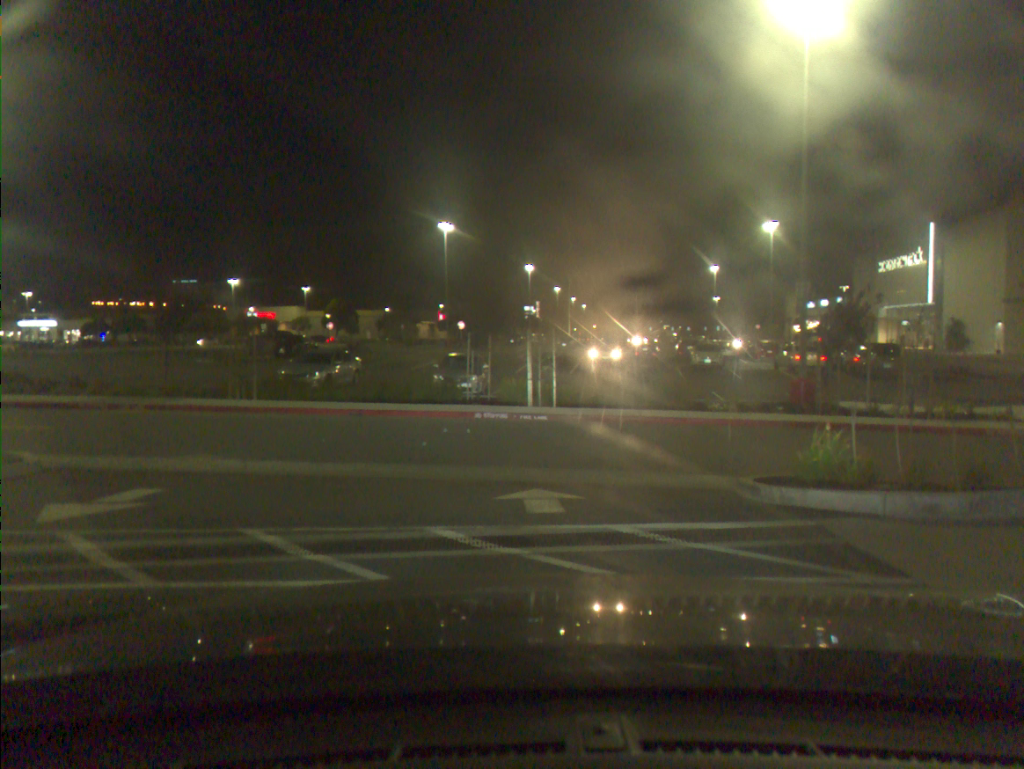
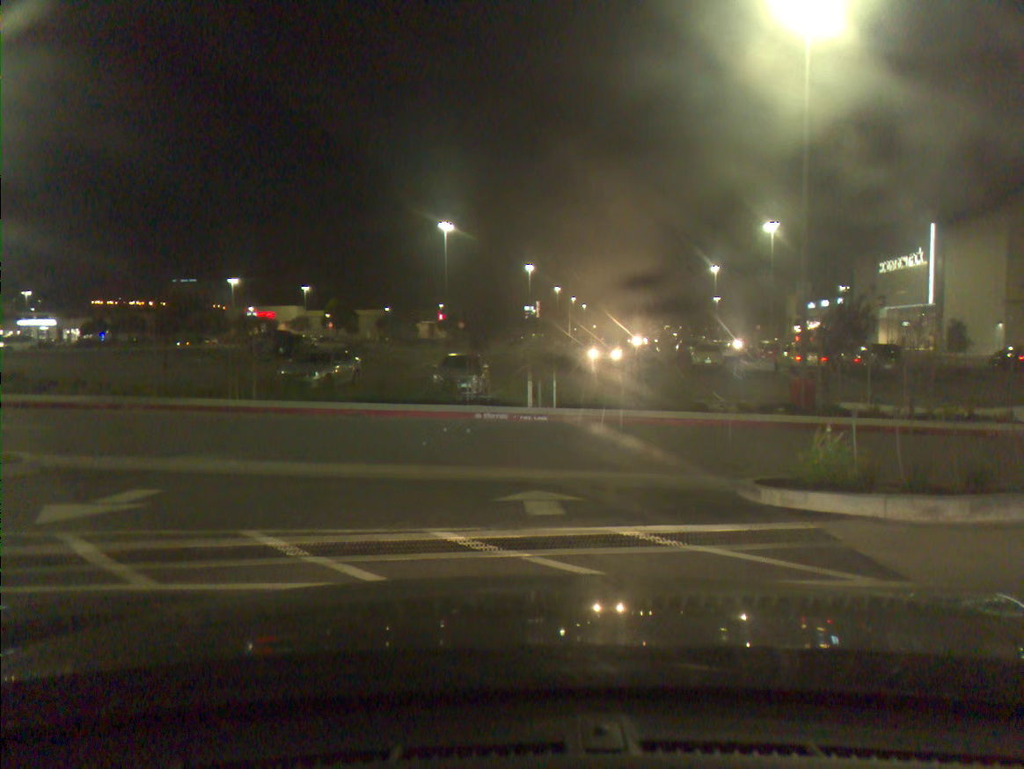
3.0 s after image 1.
(0.0, 0.0) m; 0°
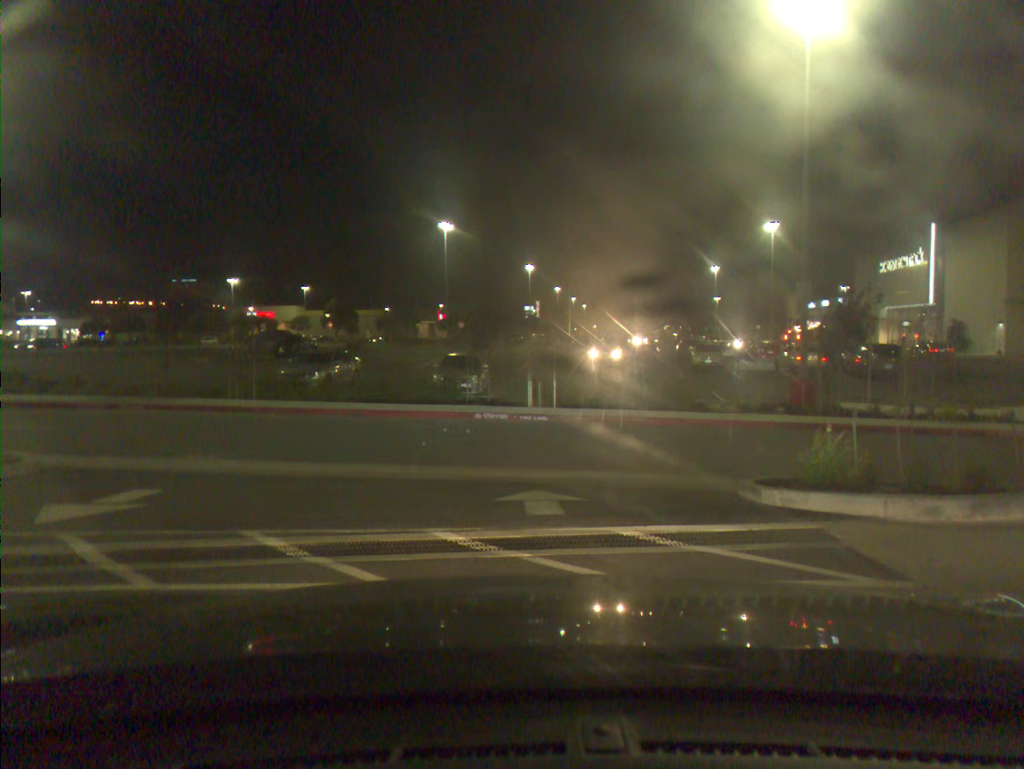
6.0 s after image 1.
(0.0, -0.1) m; 0°
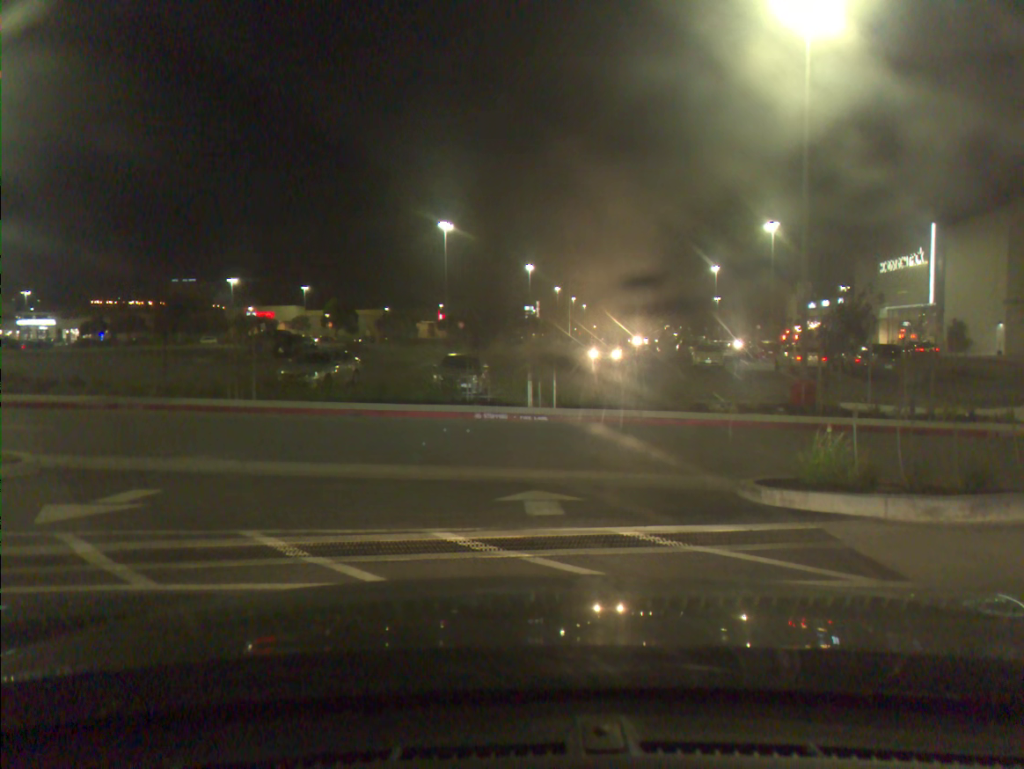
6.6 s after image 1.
(0.0, 0.0) m; 0°
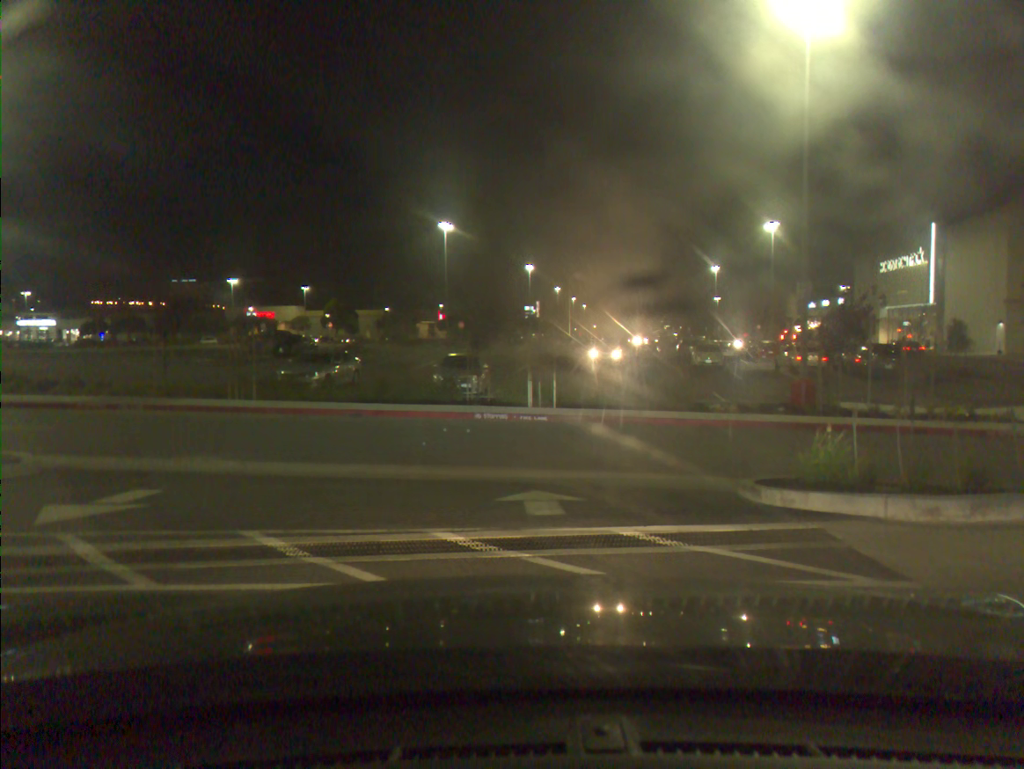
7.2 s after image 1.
(0.0, 0.0) m; 0°
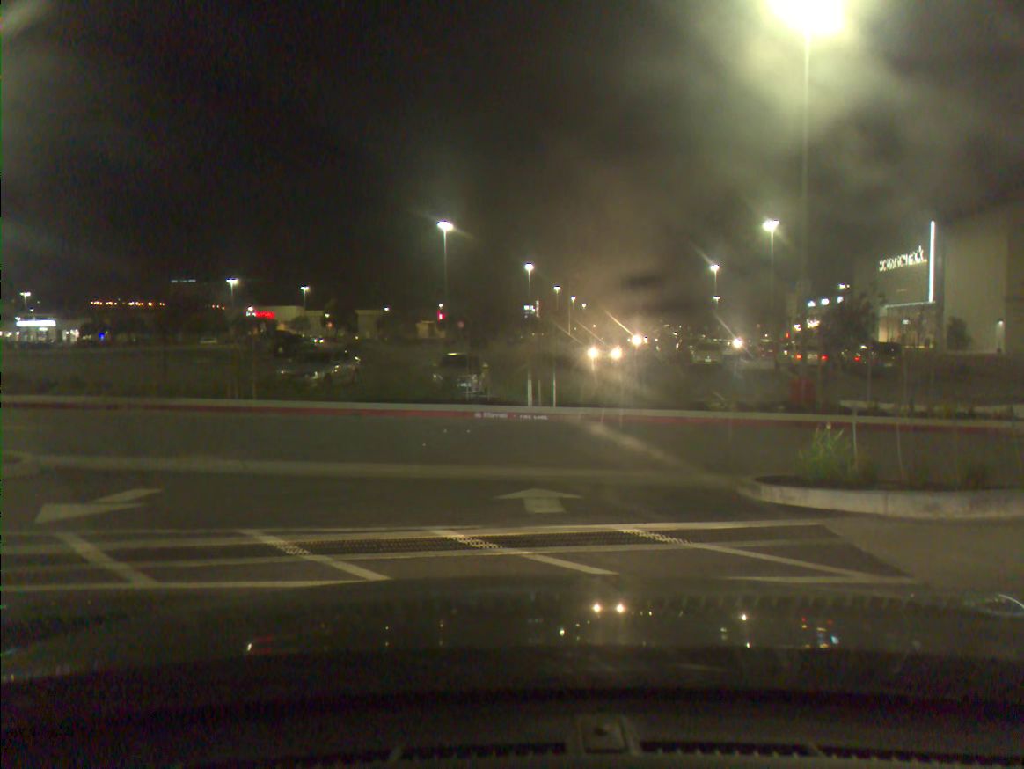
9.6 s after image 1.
(0.0, 0.0) m; 0°
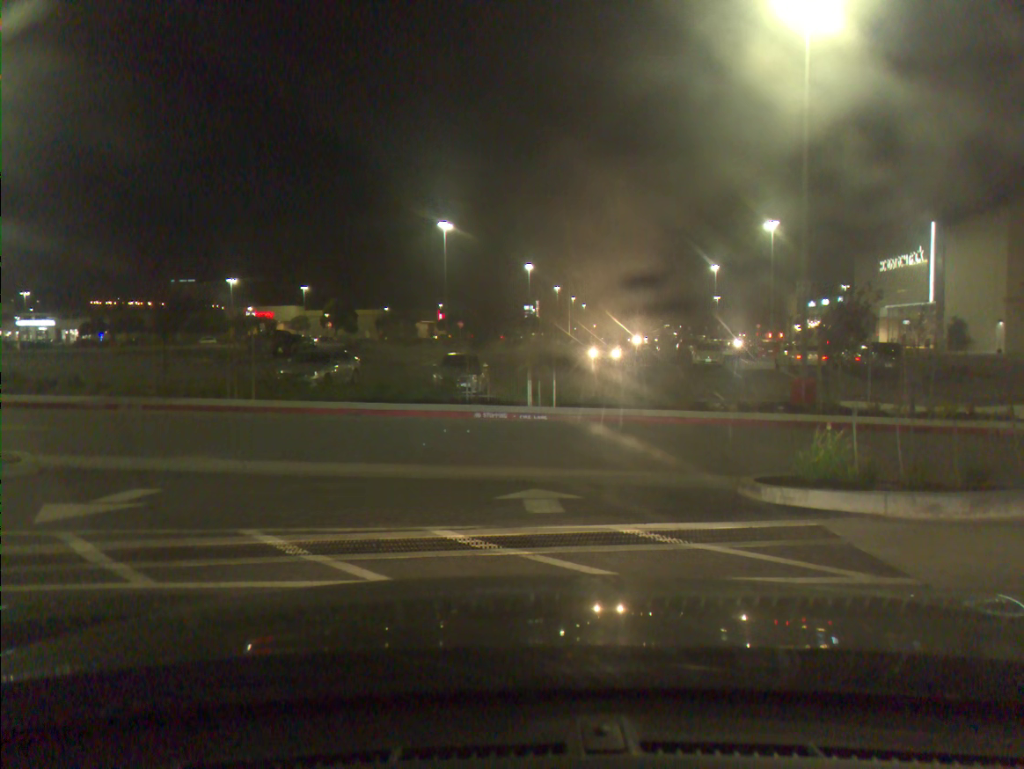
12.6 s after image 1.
(0.0, 0.0) m; 0°
